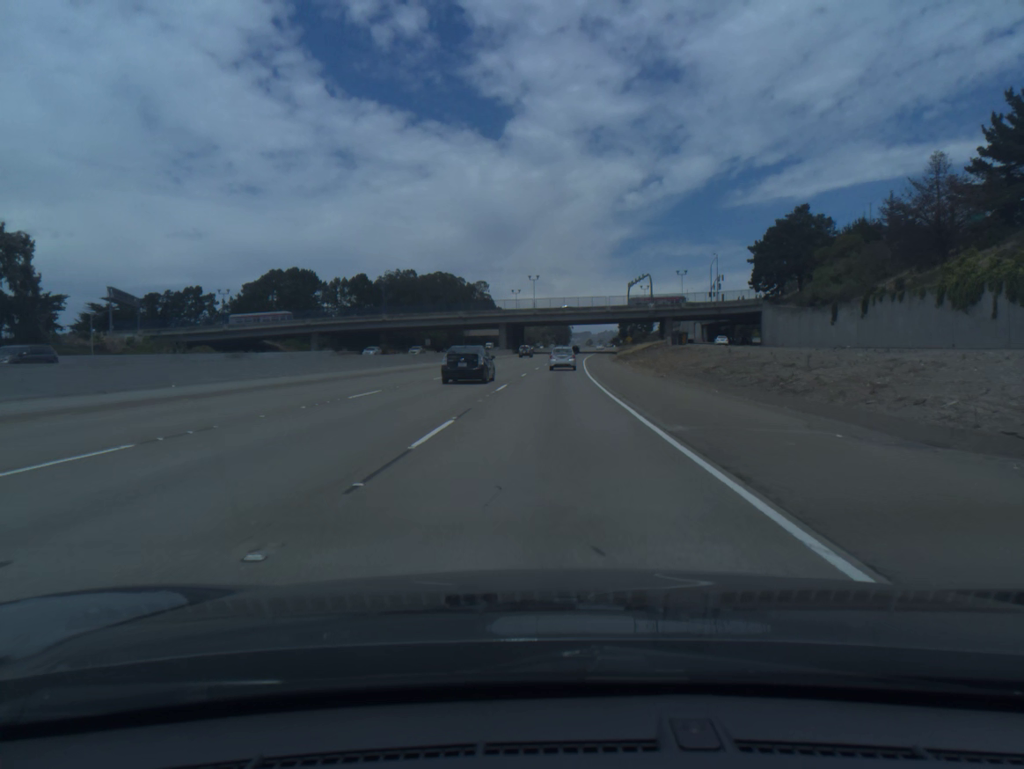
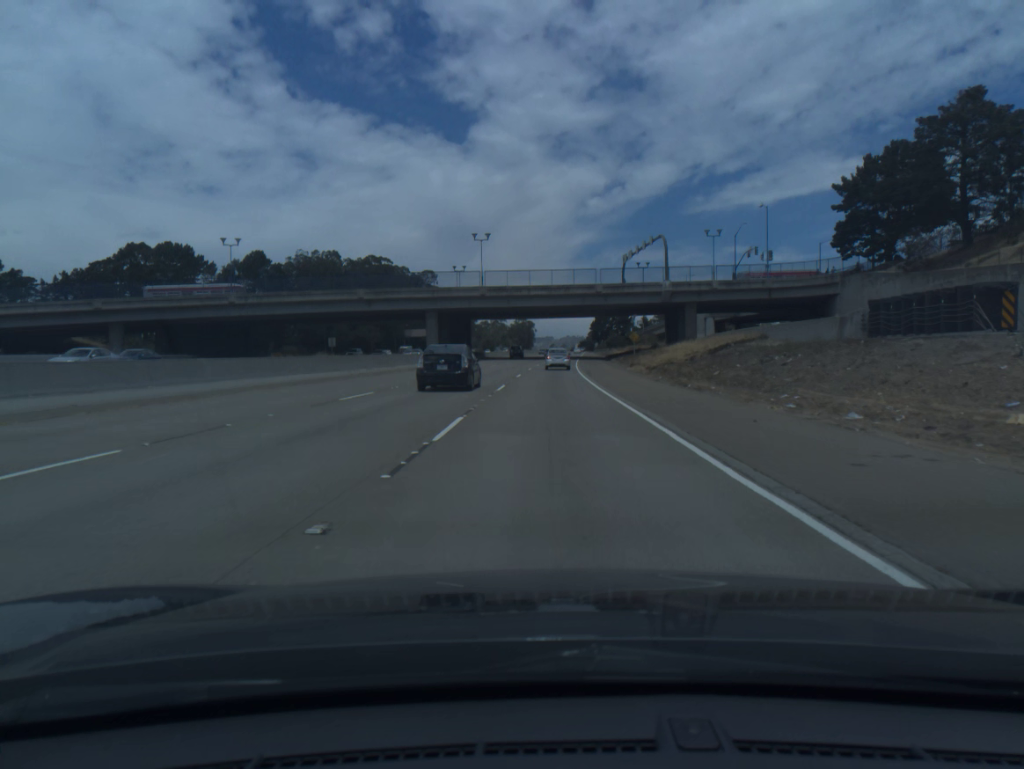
(+1.2, +57.4) m; +3°
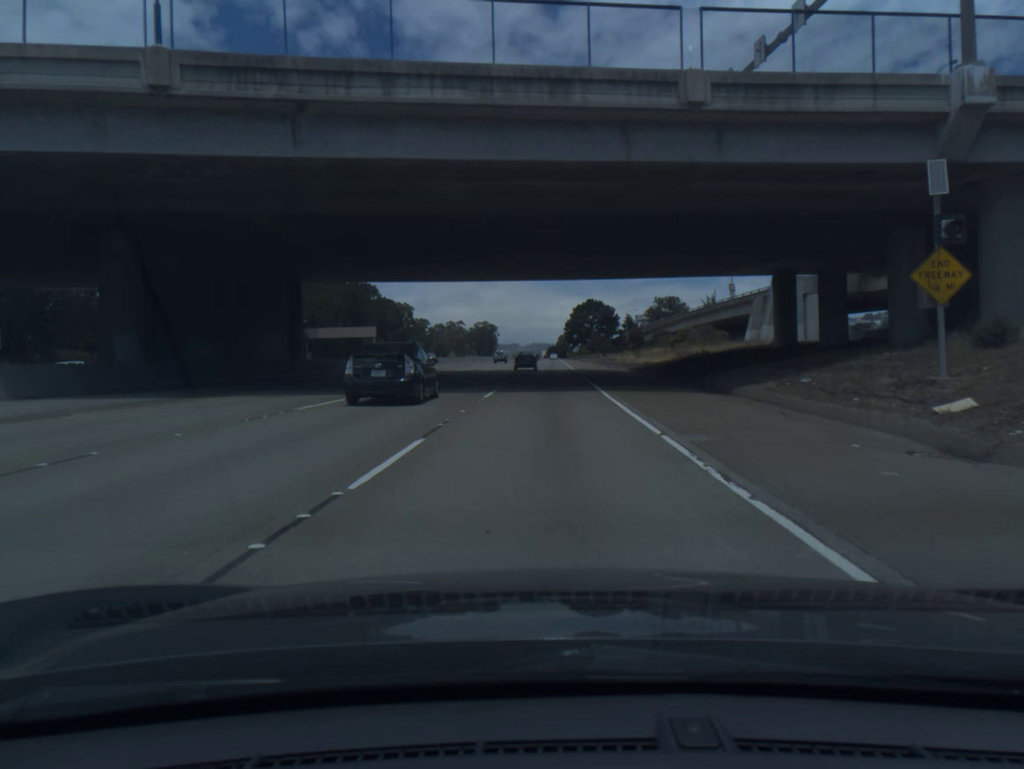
(+1.8, +76.2) m; +3°
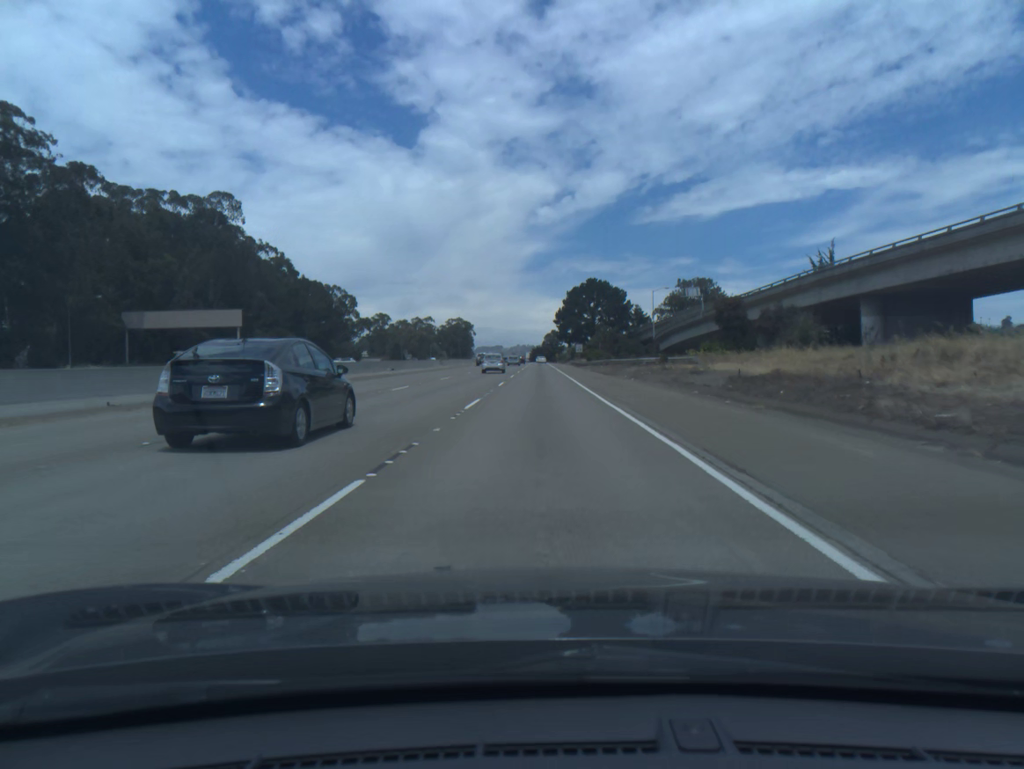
(+1.0, +76.2) m; +1°
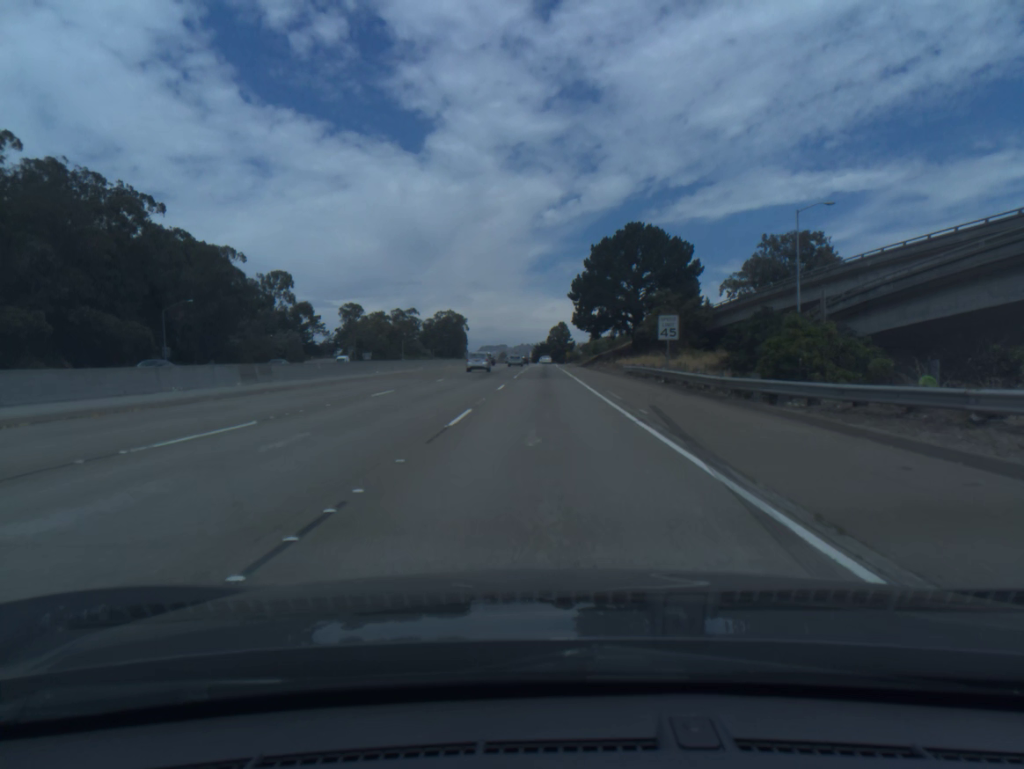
(-0.2, +76.4) m; 0°
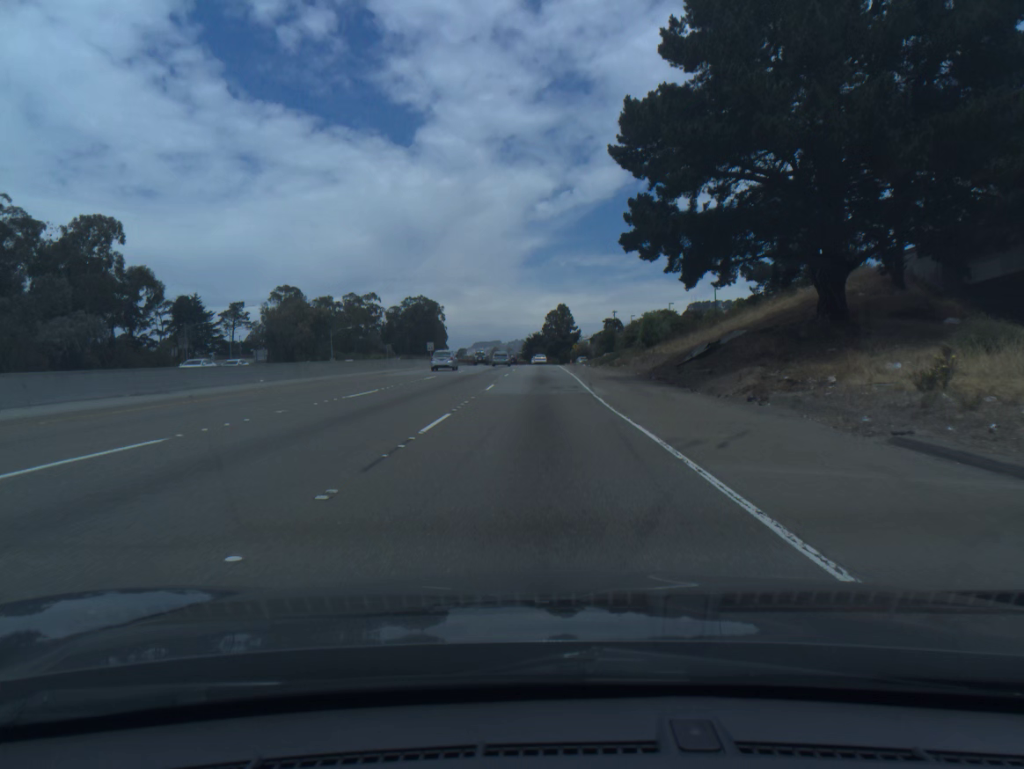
(+0.4, +76.0) m; 0°
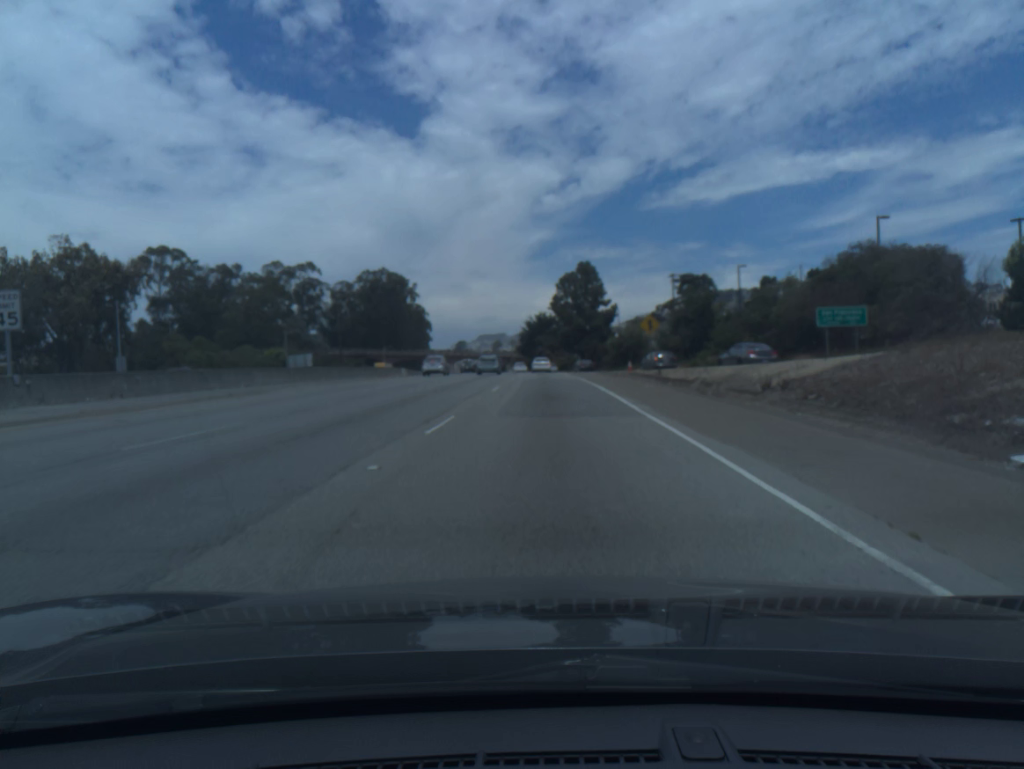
(-0.3, +87.0) m; 0°
